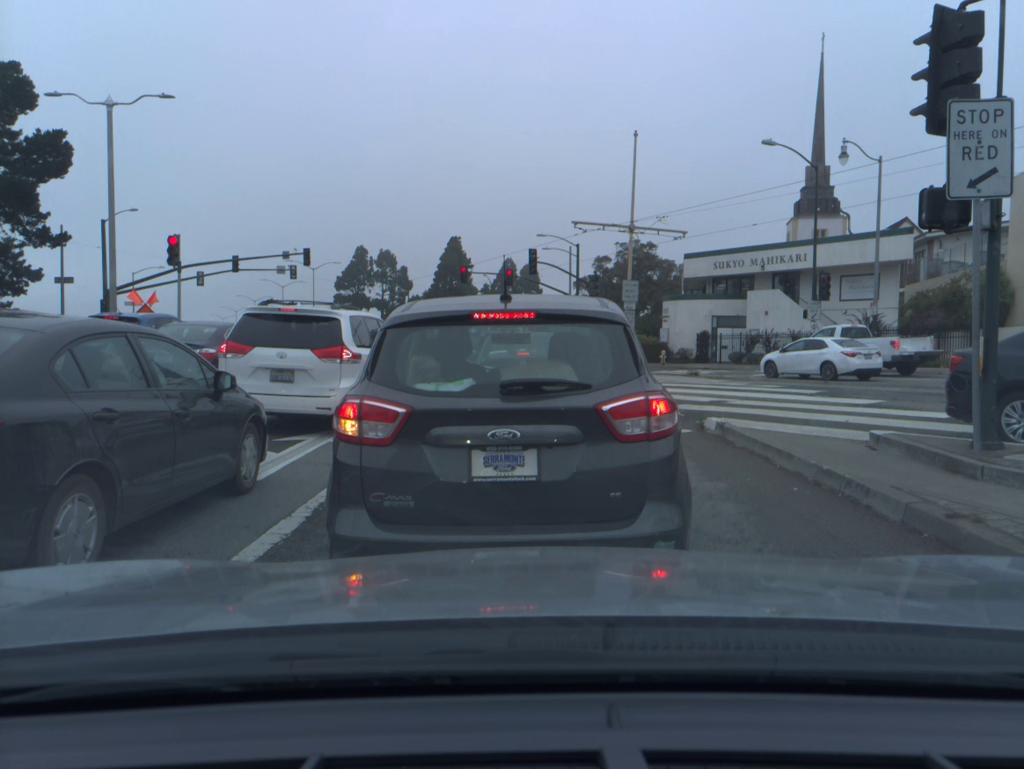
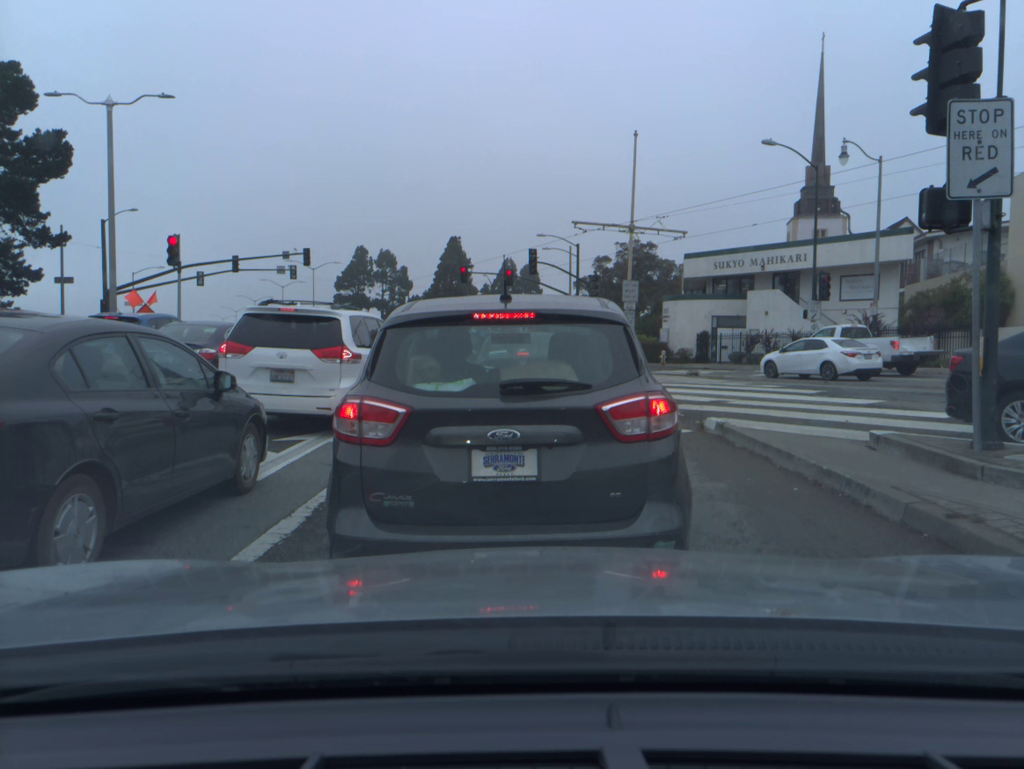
(0.0, 0.0) m; 0°
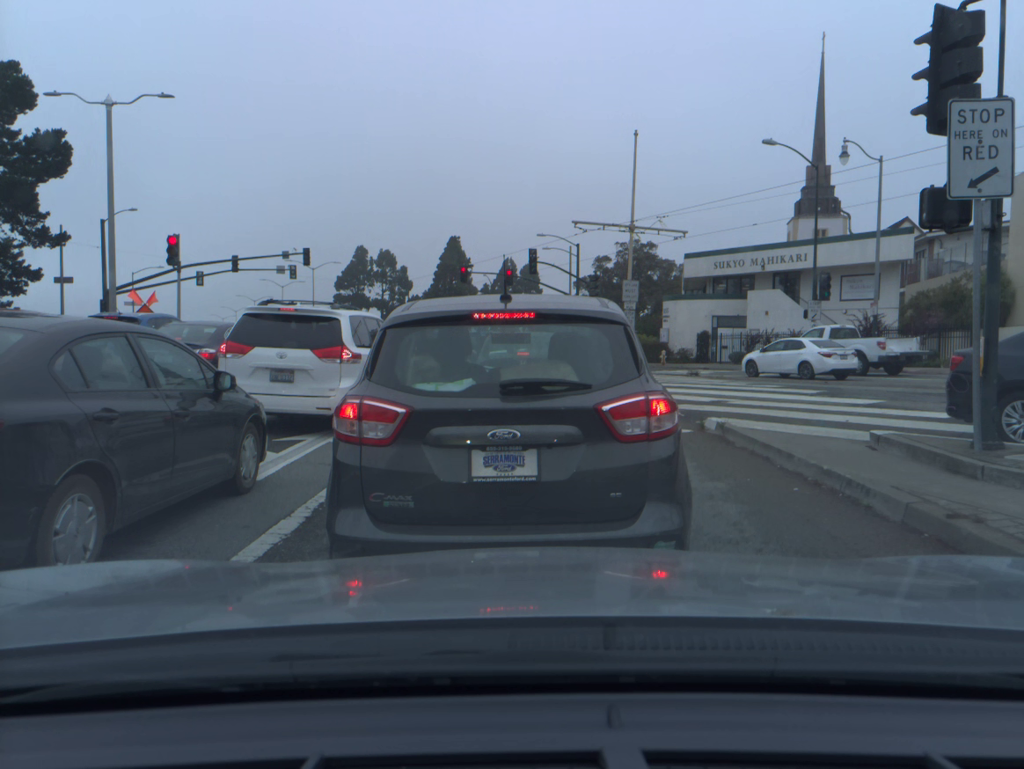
(0.0, 0.0) m; +1°
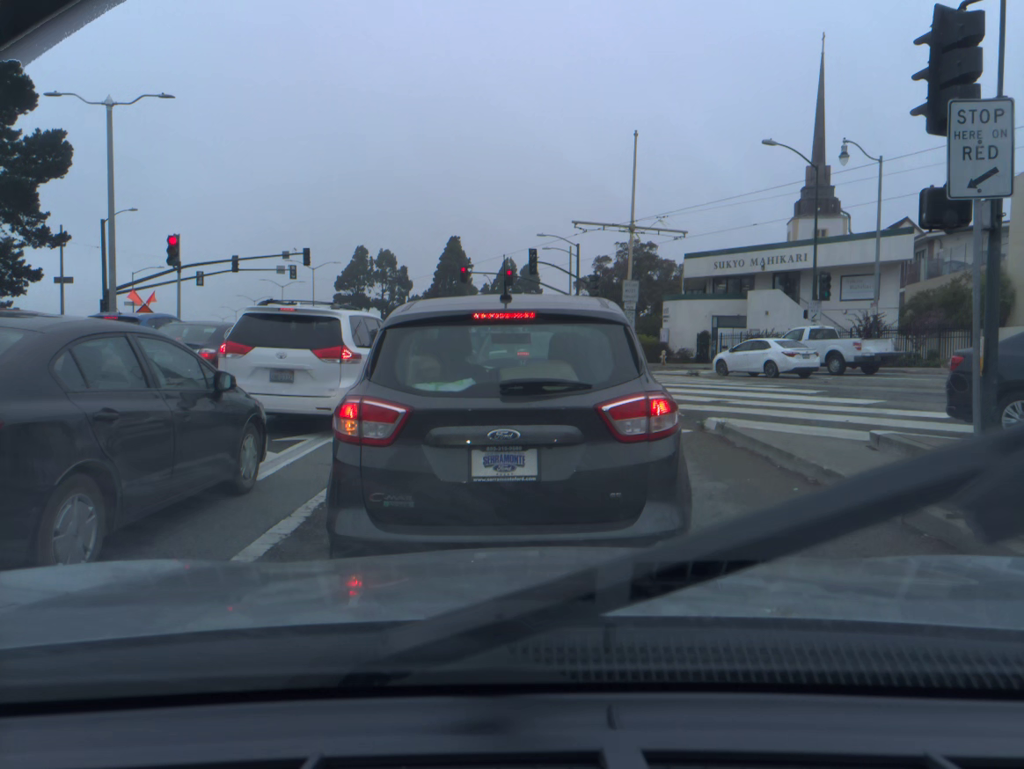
(0.0, 0.0) m; 0°
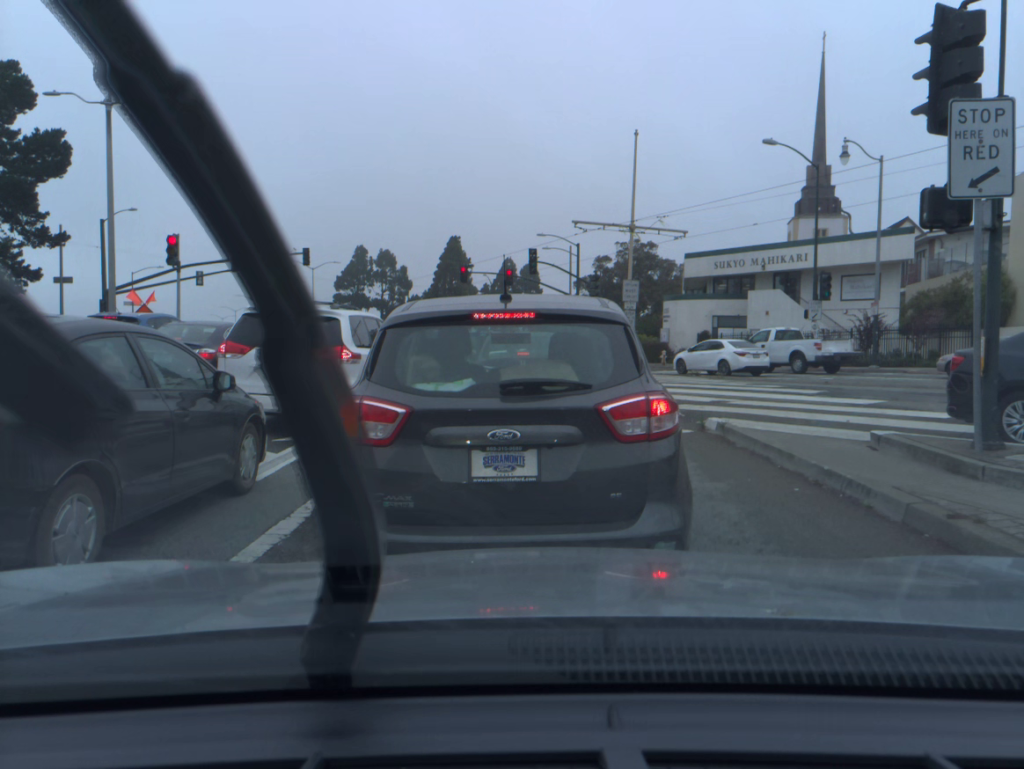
(0.0, 0.0) m; 0°
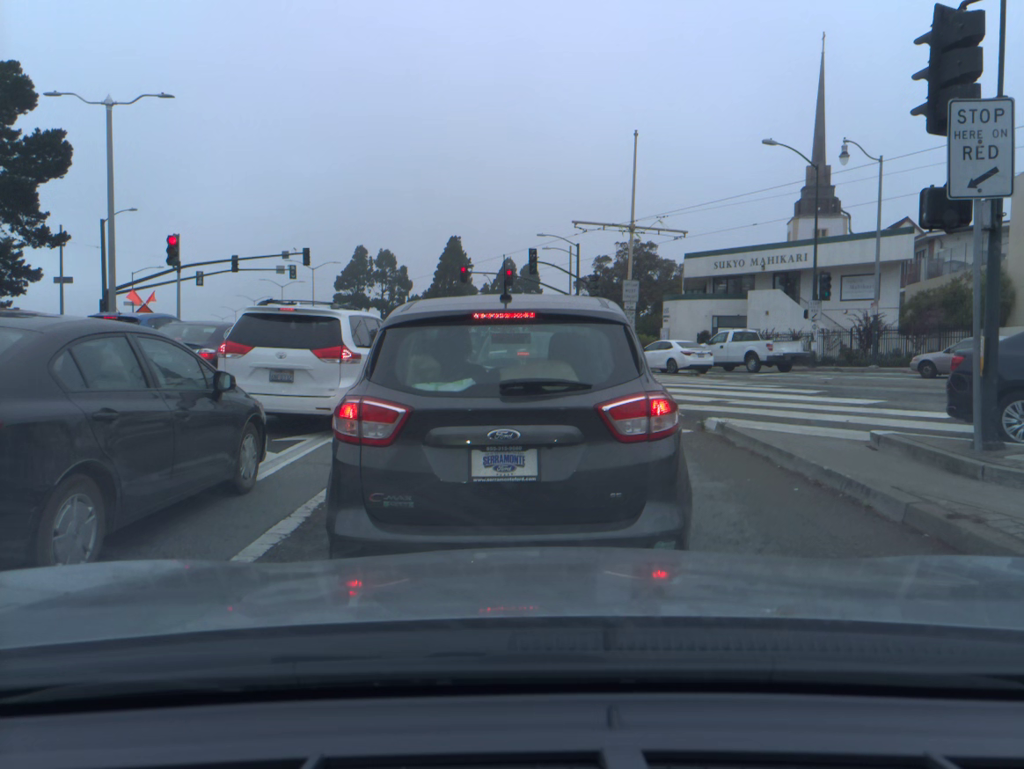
(0.0, 0.0) m; 0°
